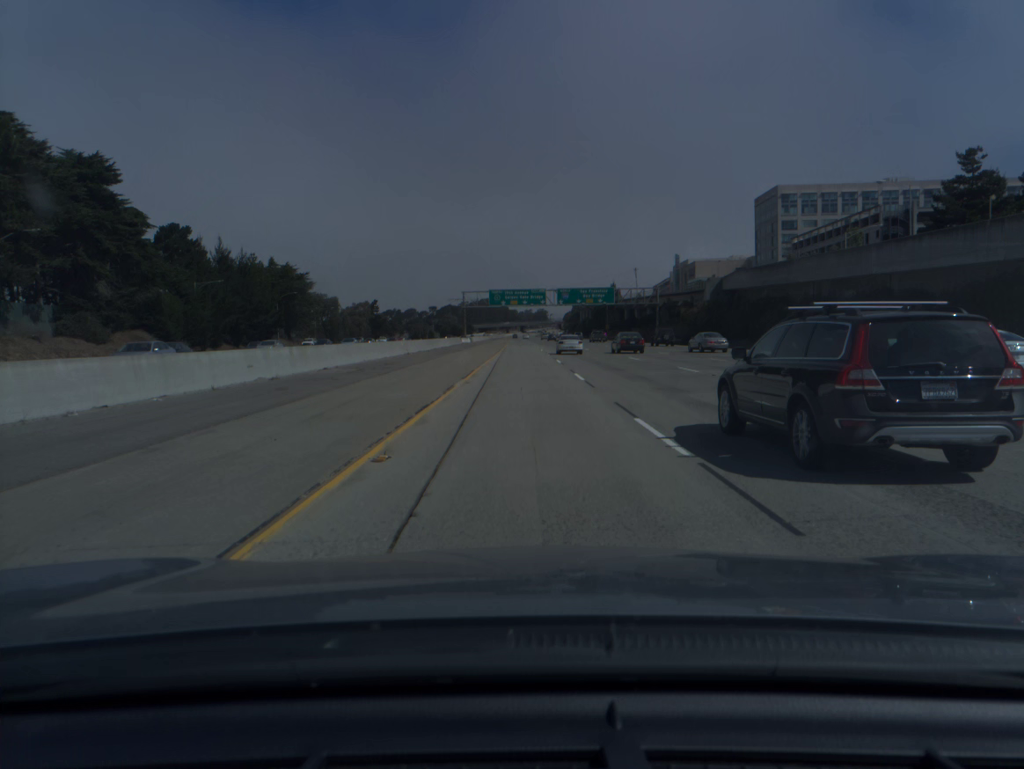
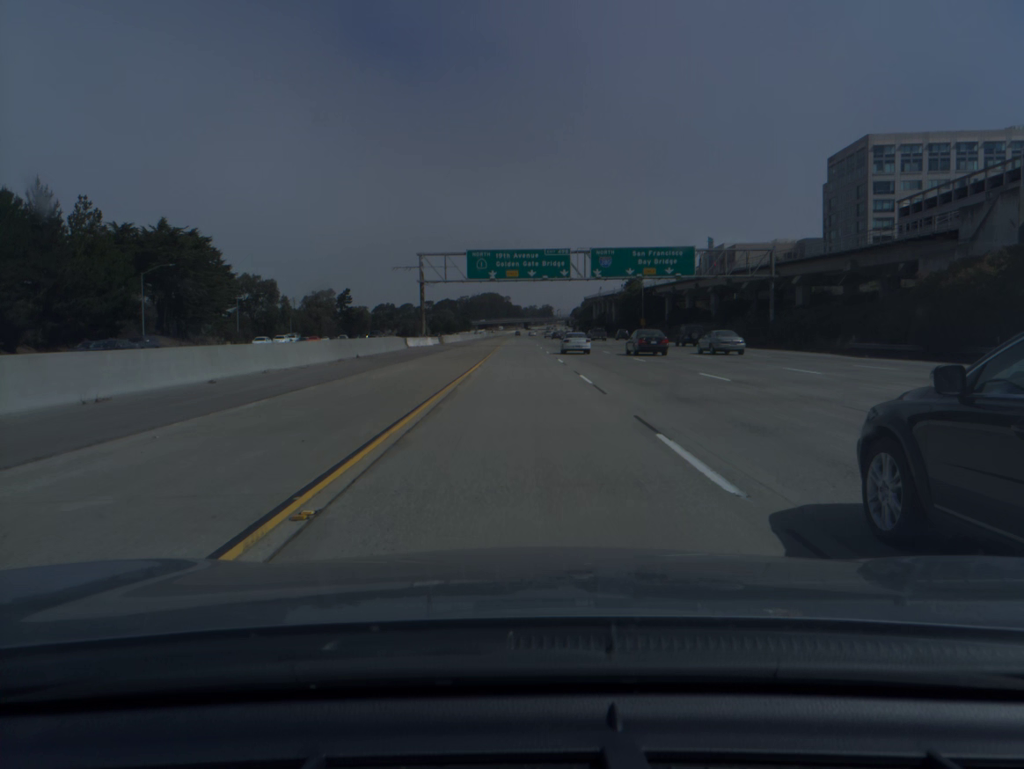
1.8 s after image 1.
(-0.1, +60.6) m; 0°
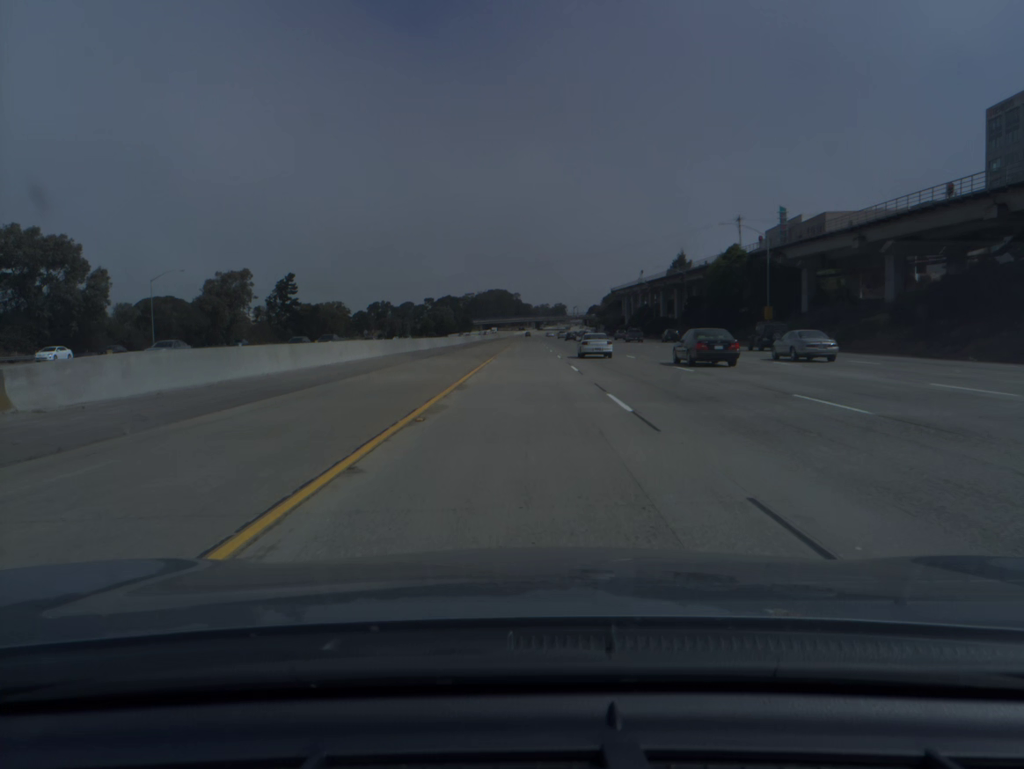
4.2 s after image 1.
(-0.5, +80.4) m; -1°
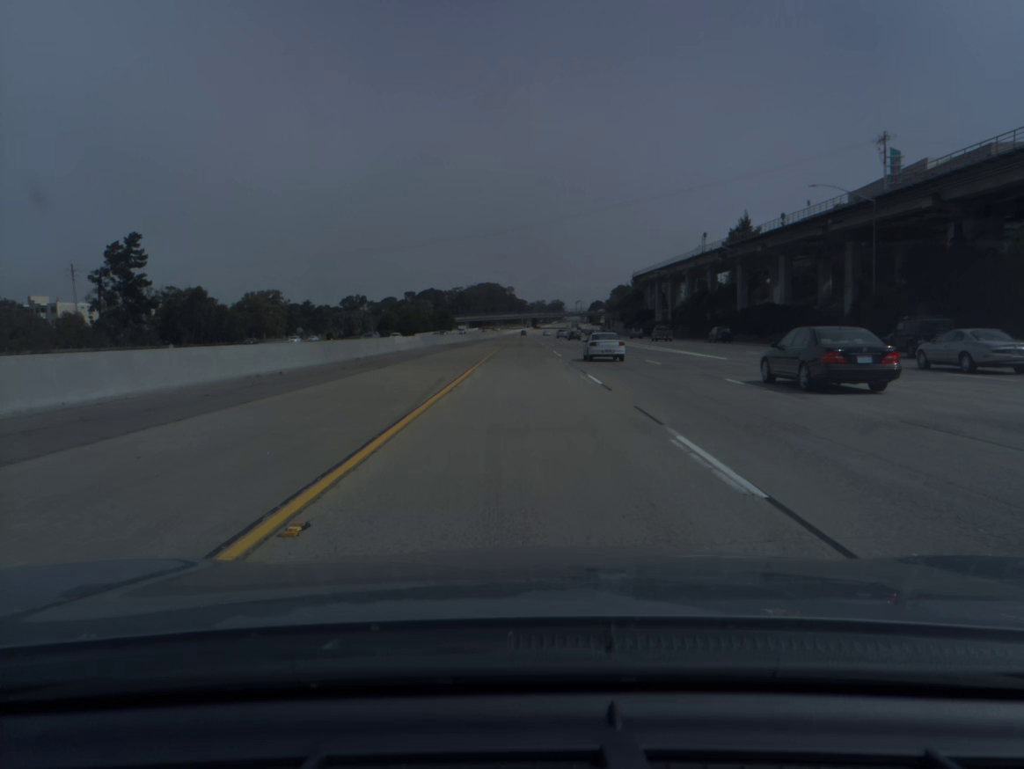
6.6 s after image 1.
(+0.2, +80.0) m; 0°
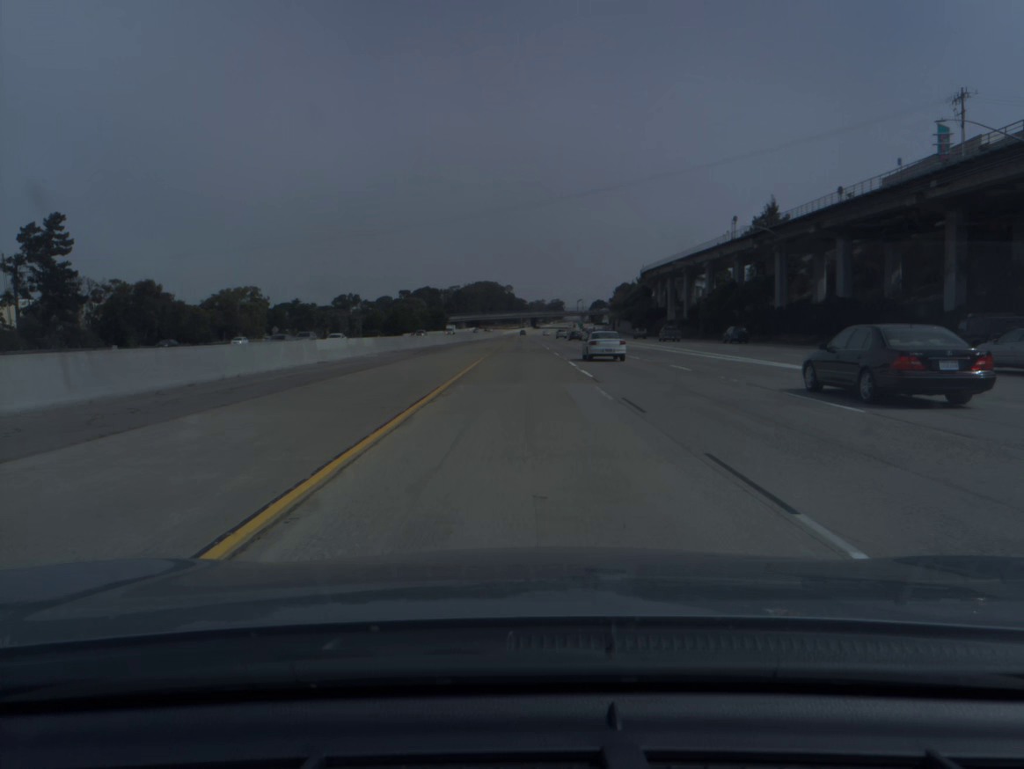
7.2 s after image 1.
(0.0, +20.0) m; 0°
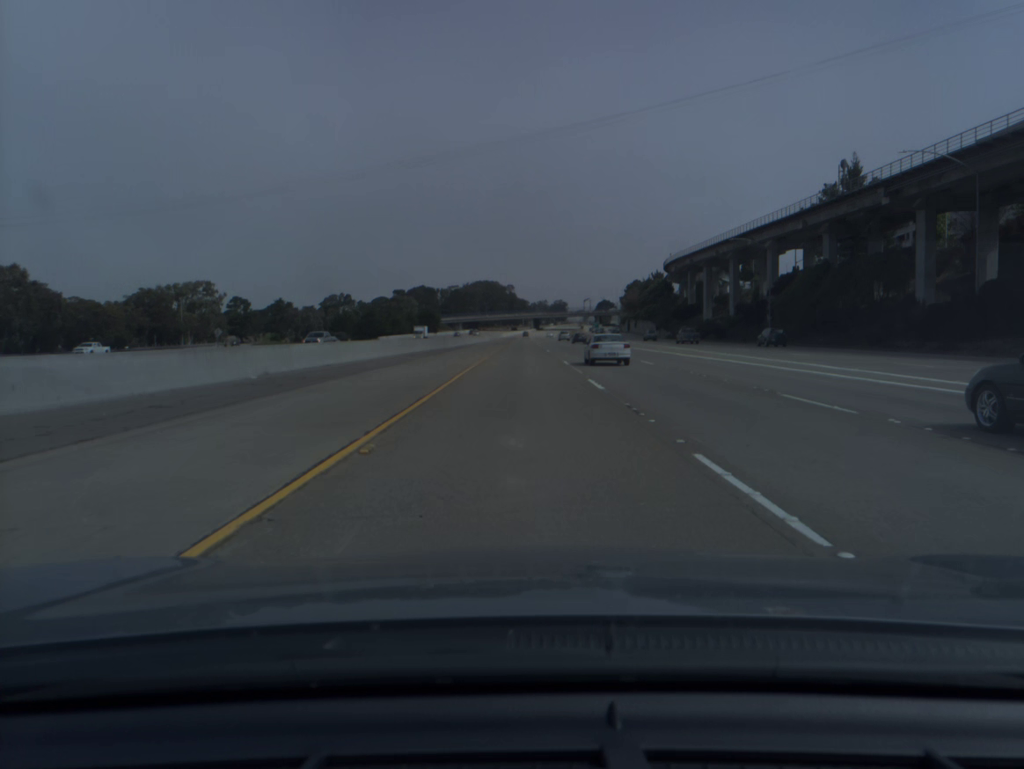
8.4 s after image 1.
(0.0, +40.0) m; 0°
